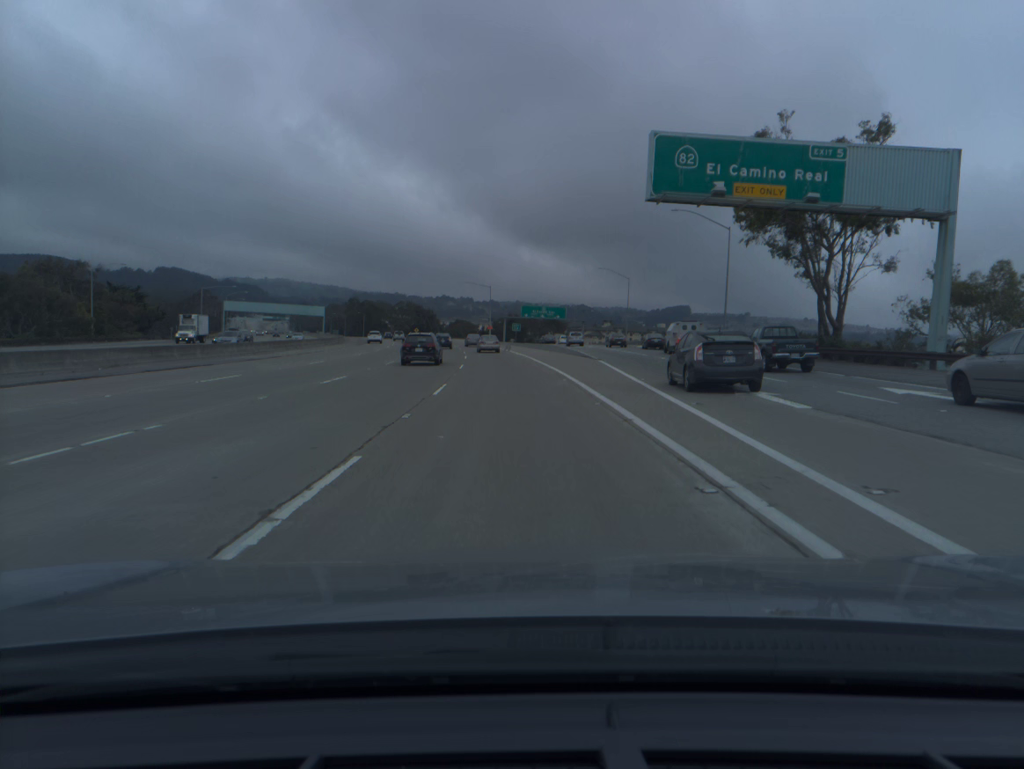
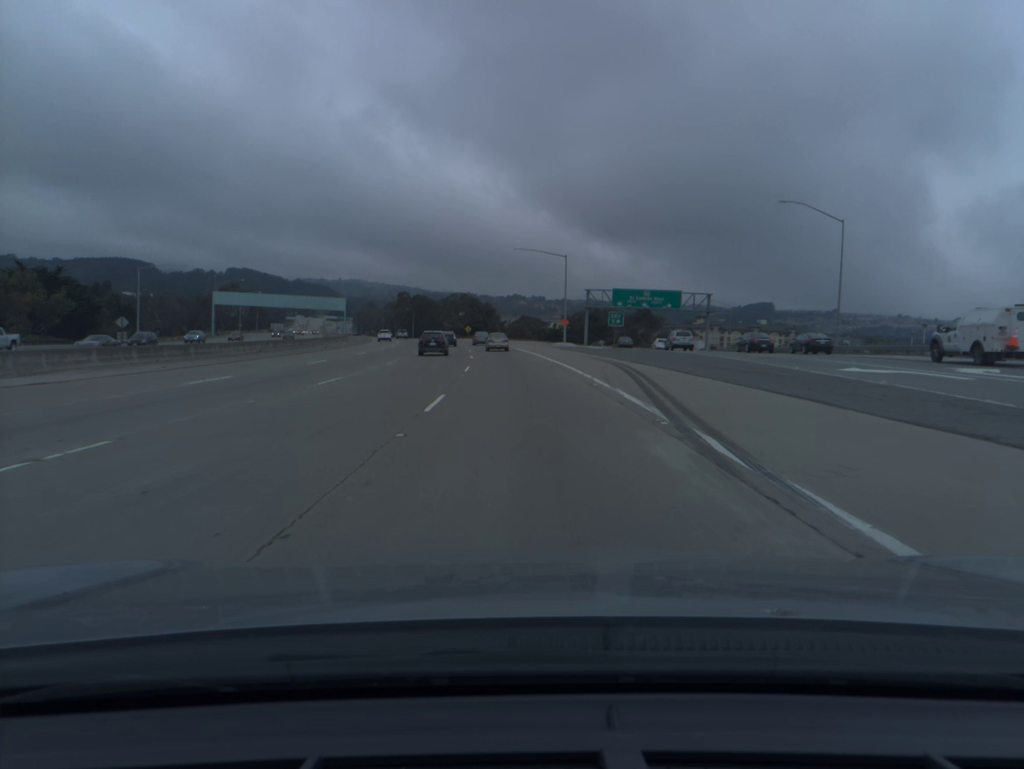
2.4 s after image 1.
(-2.6, +60.7) m; -5°
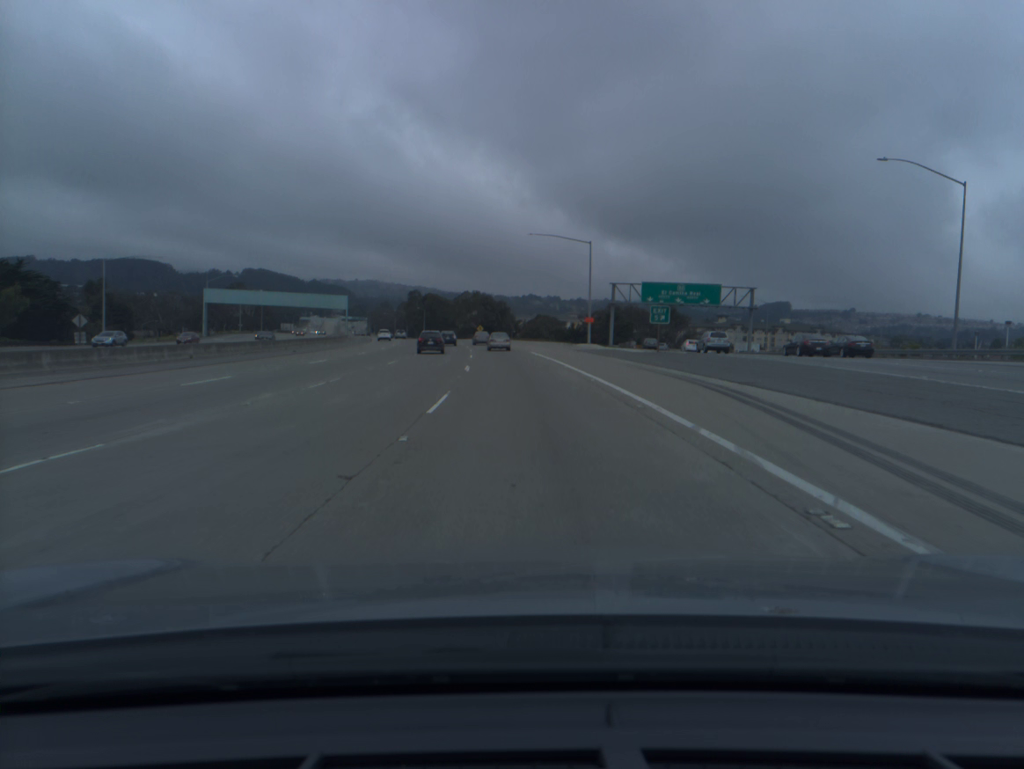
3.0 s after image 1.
(-0.2, +15.2) m; -1°
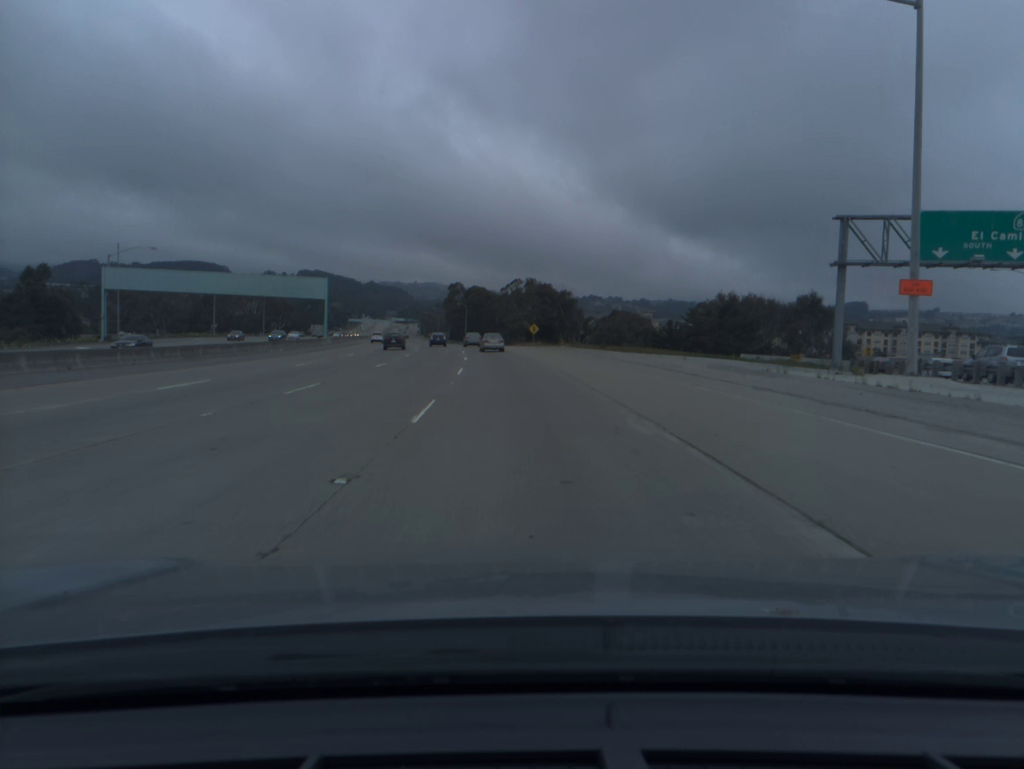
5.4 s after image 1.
(-2.2, +60.4) m; -4°
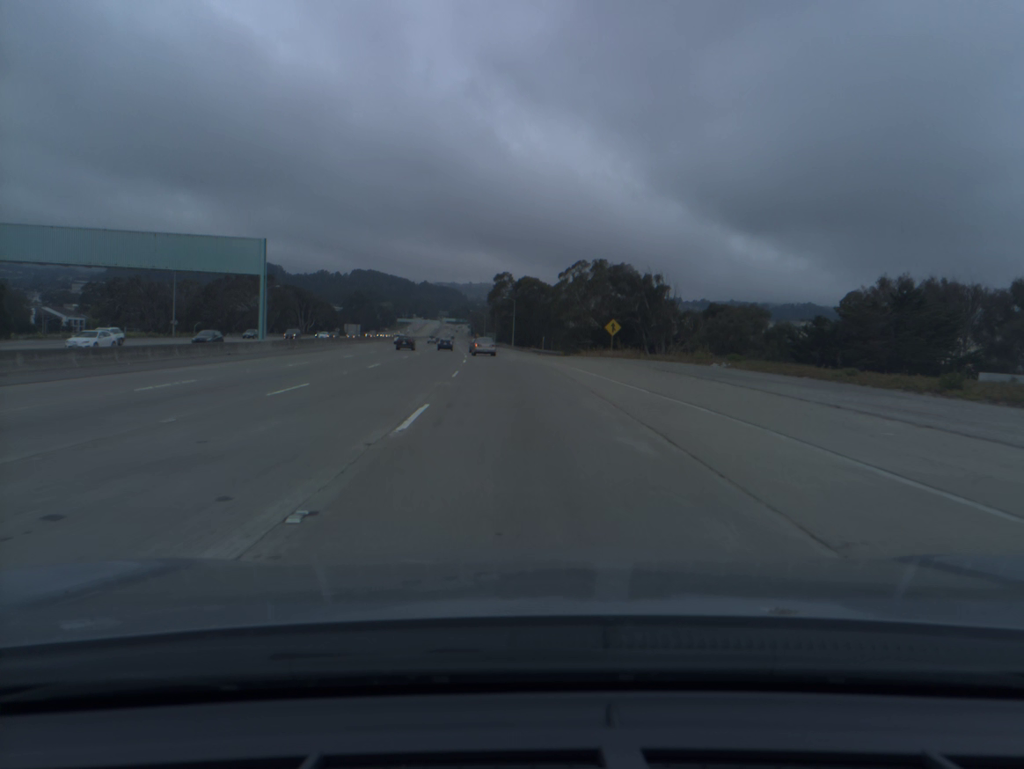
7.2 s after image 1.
(-1.5, +45.3) m; -4°
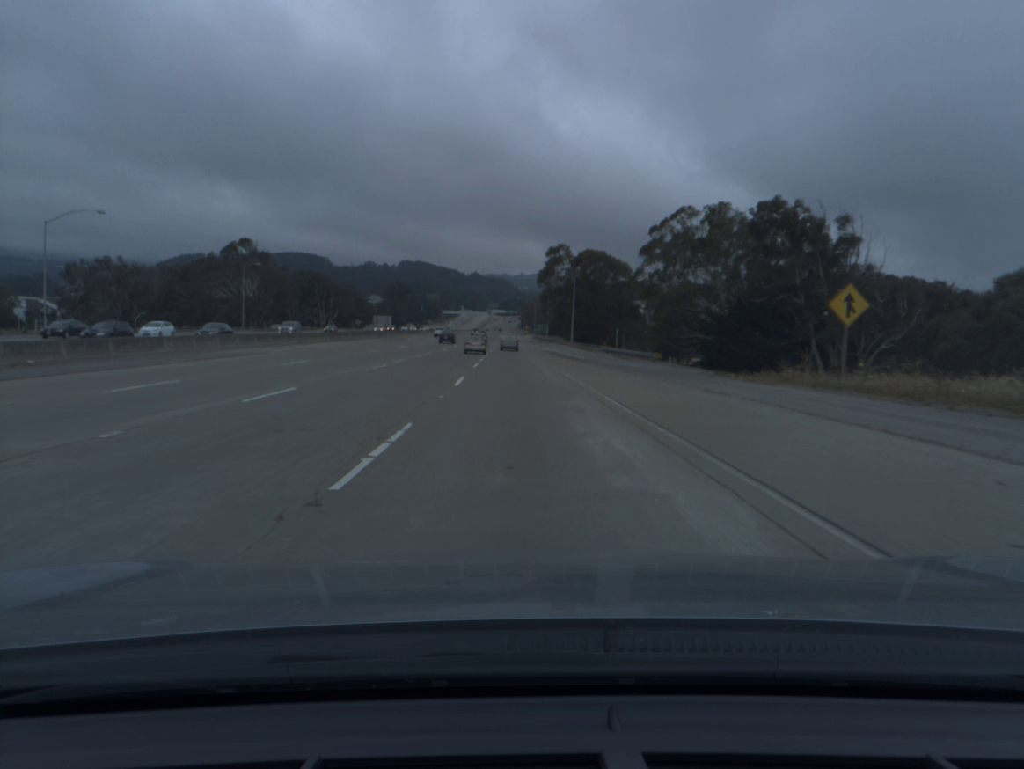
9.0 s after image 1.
(-1.5, +45.5) m; -4°
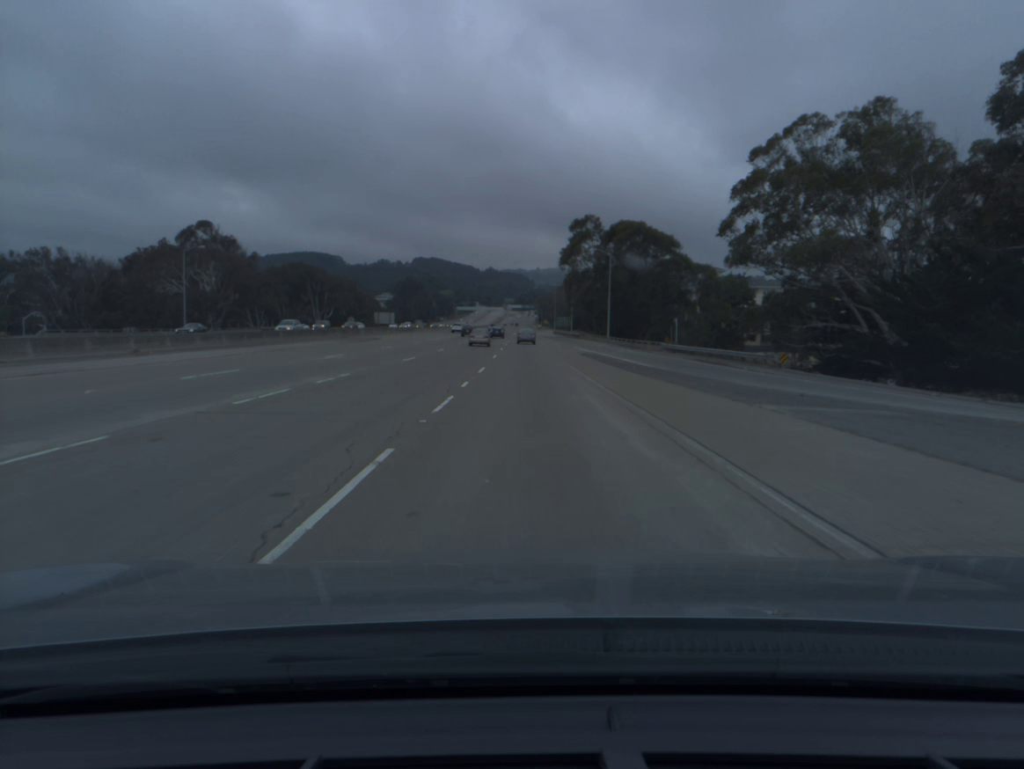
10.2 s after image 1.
(-0.5, +30.9) m; -1°
